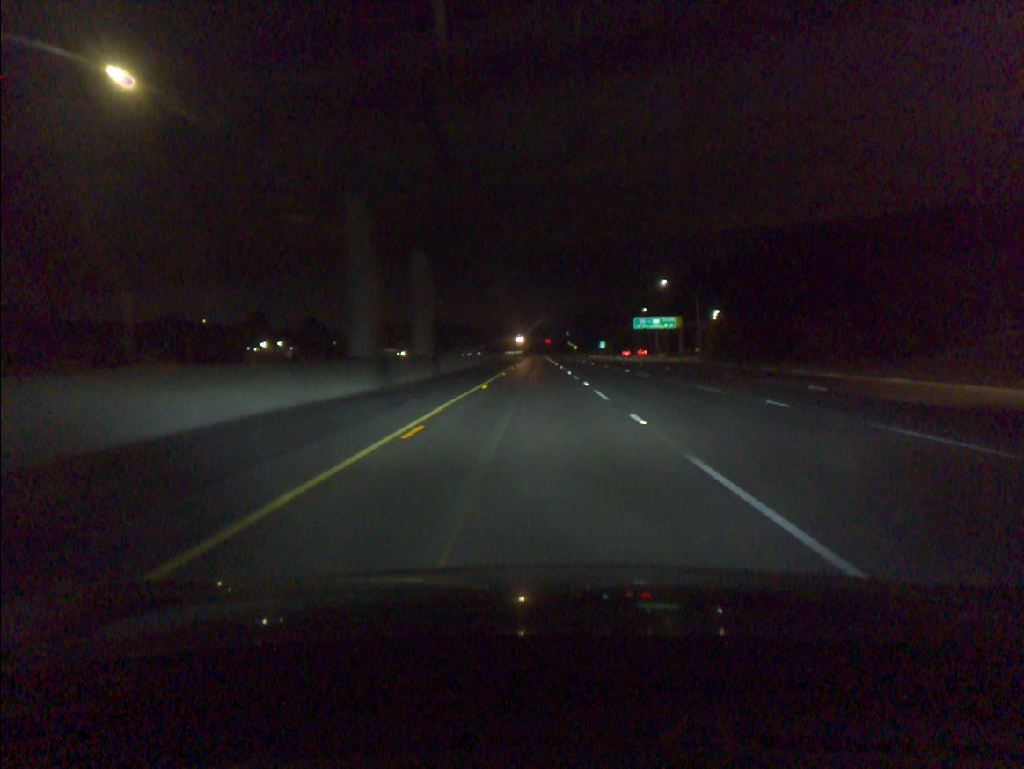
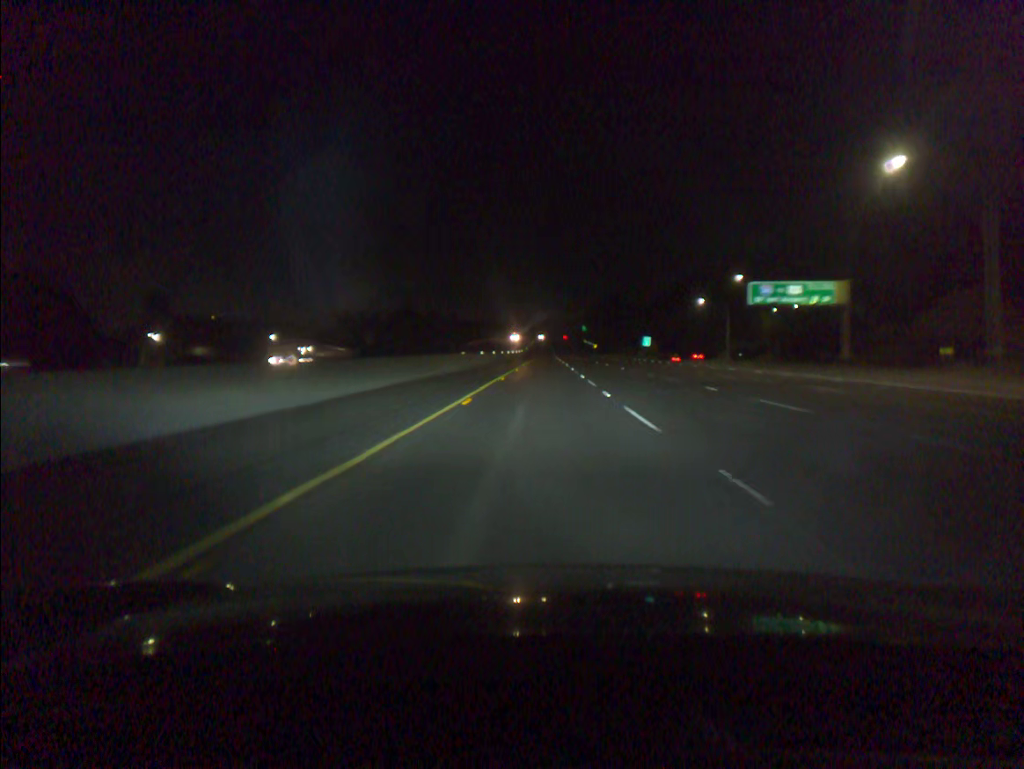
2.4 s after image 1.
(-0.5, +81.0) m; -1°
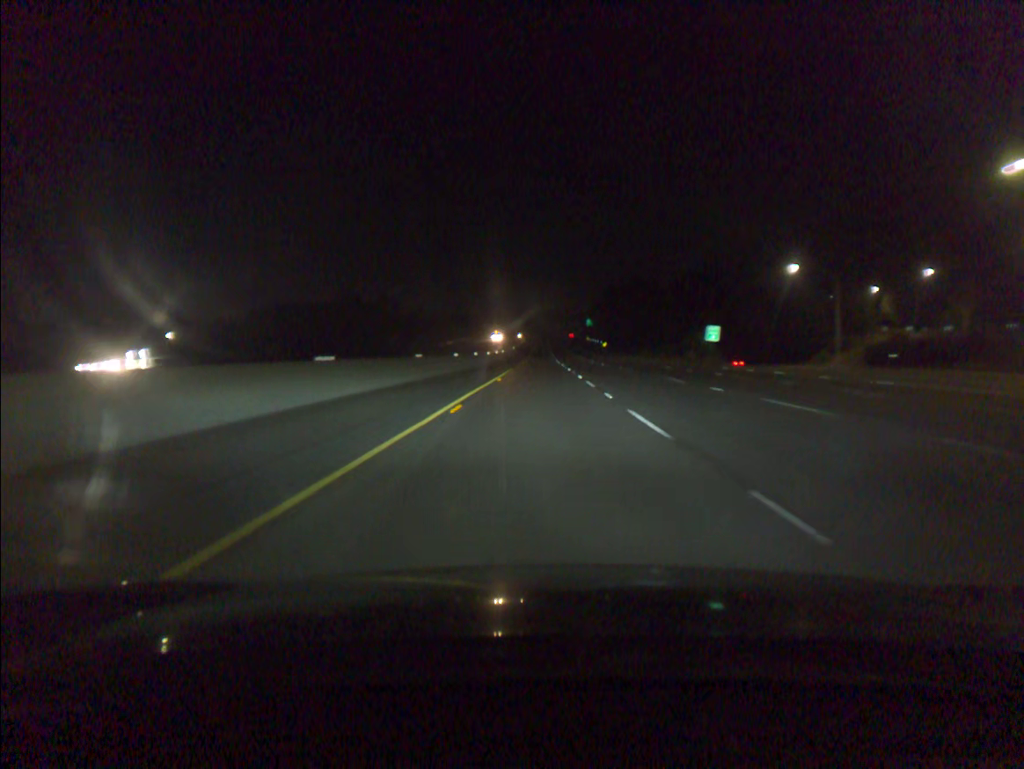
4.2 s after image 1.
(+0.2, +60.5) m; 0°
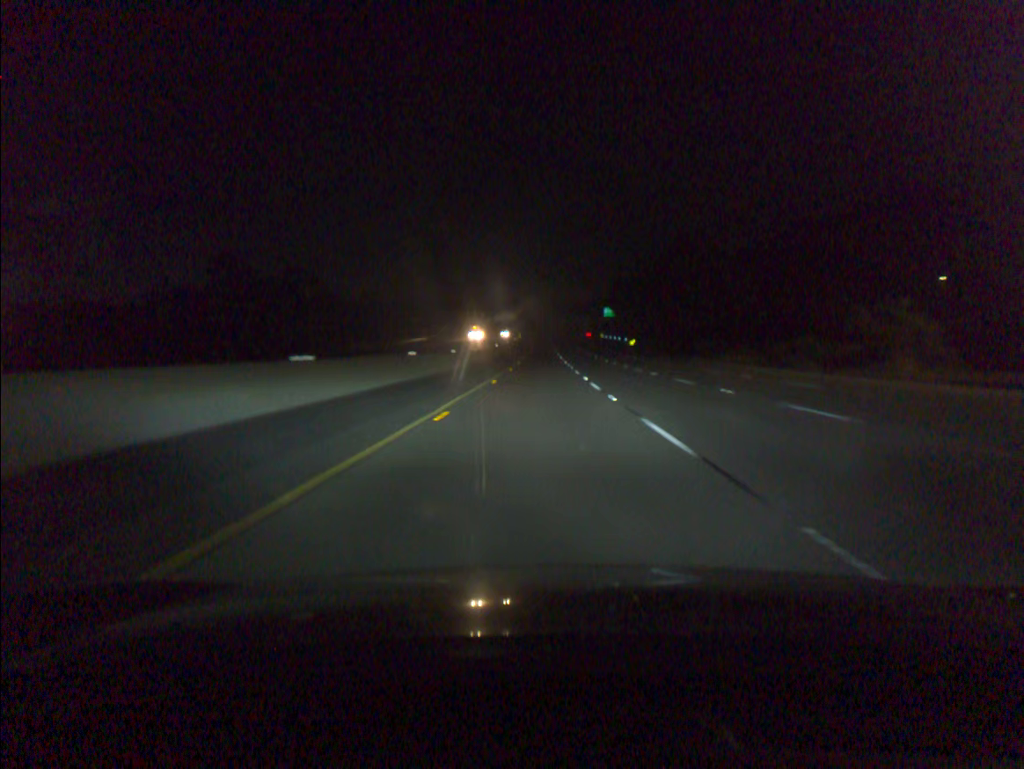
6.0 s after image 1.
(-0.1, +60.3) m; 0°
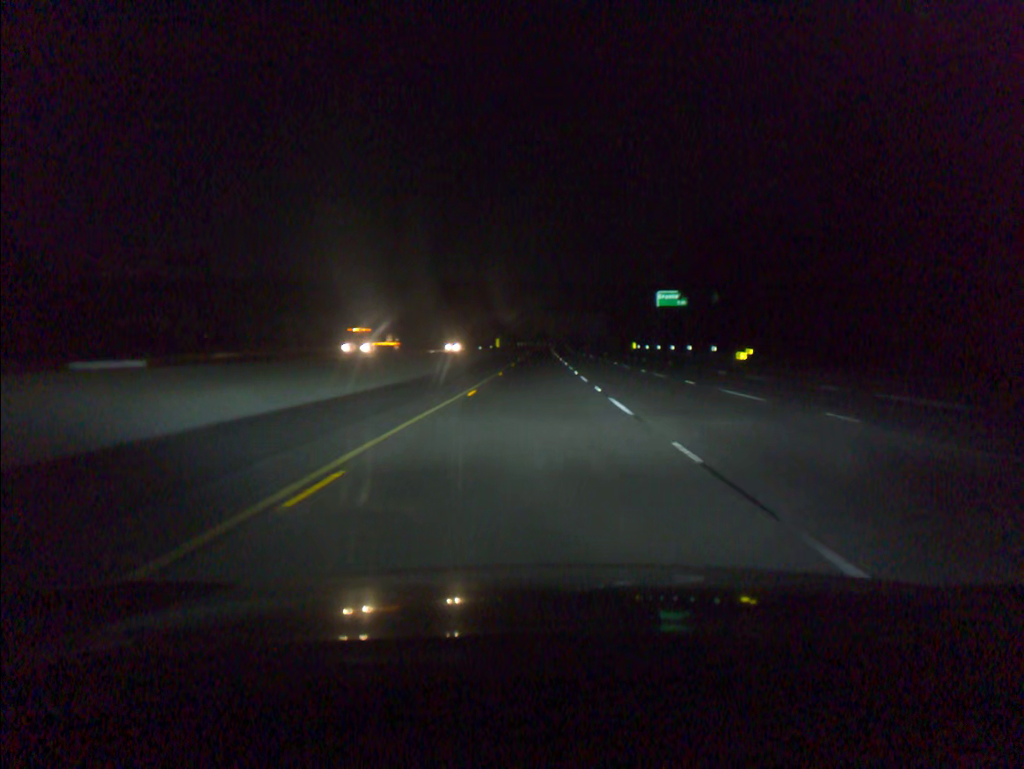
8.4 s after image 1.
(0.0, +80.3) m; 0°
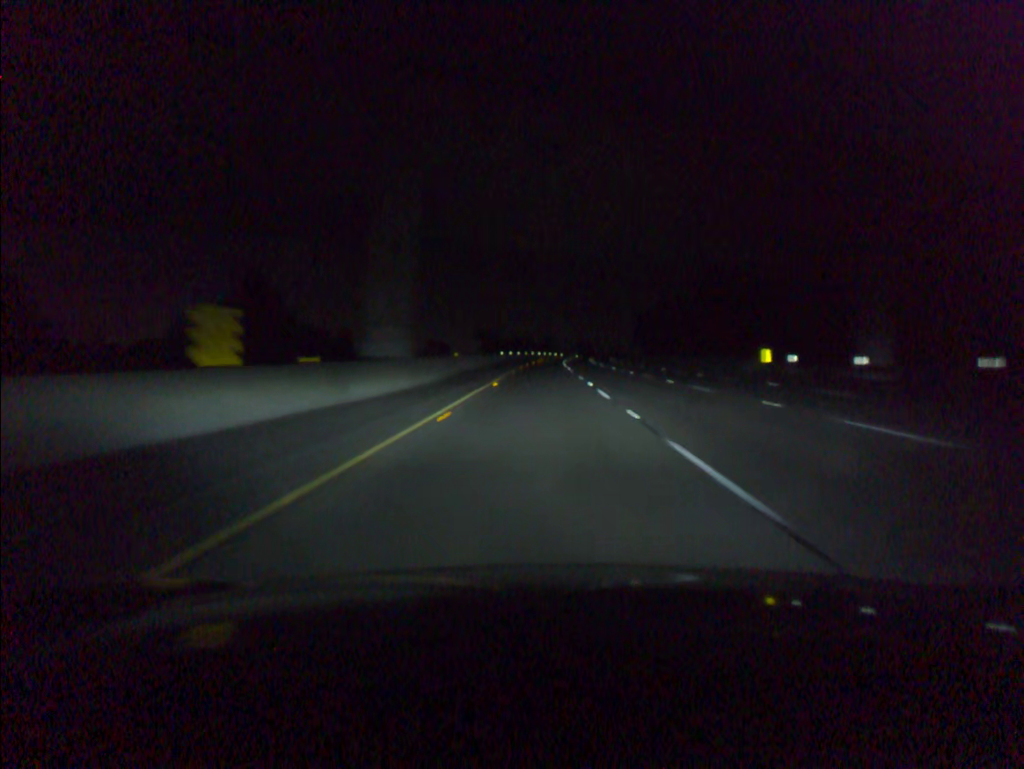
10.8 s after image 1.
(-0.1, +79.7) m; 0°
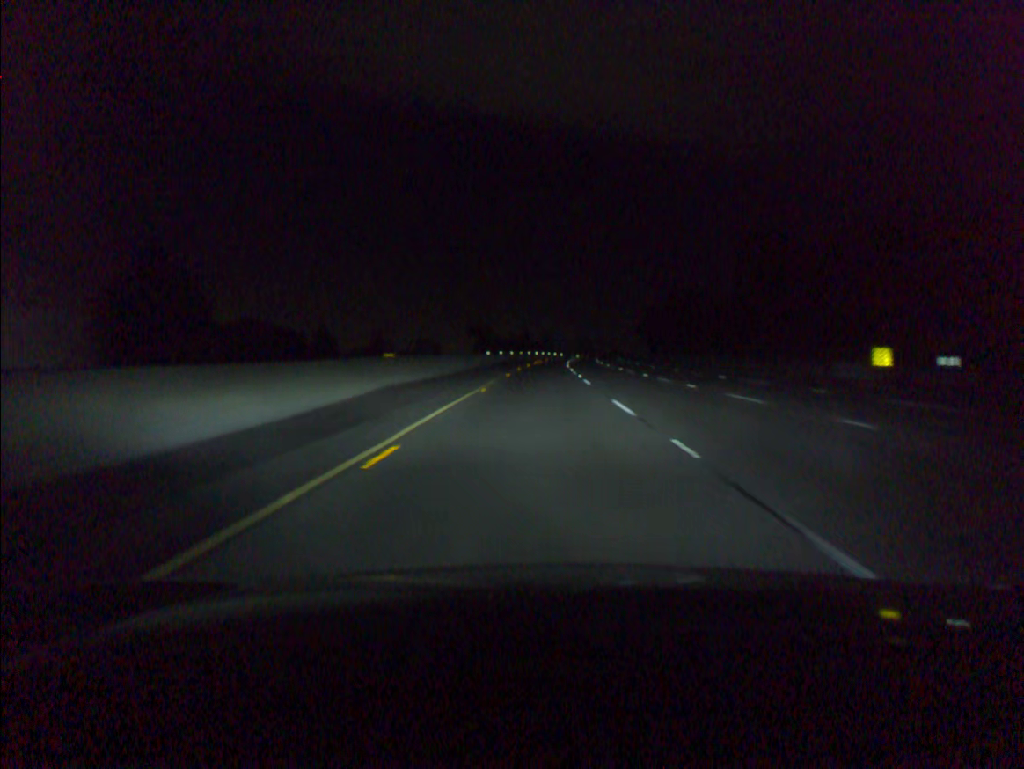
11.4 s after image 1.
(0.0, +19.9) m; 0°
